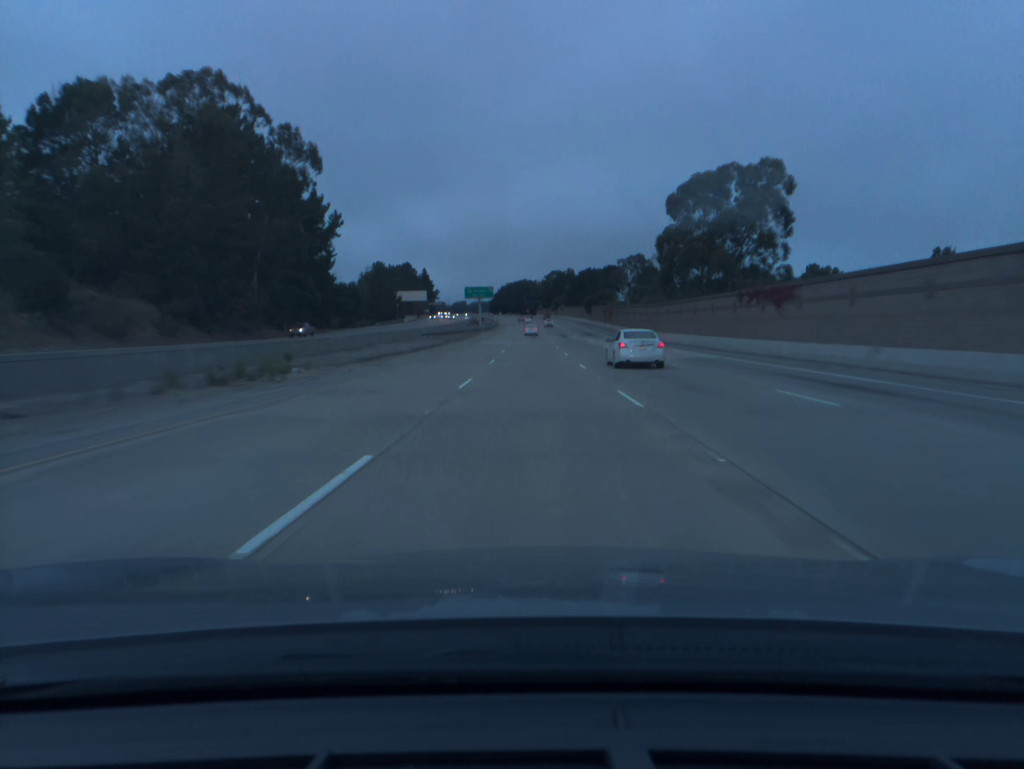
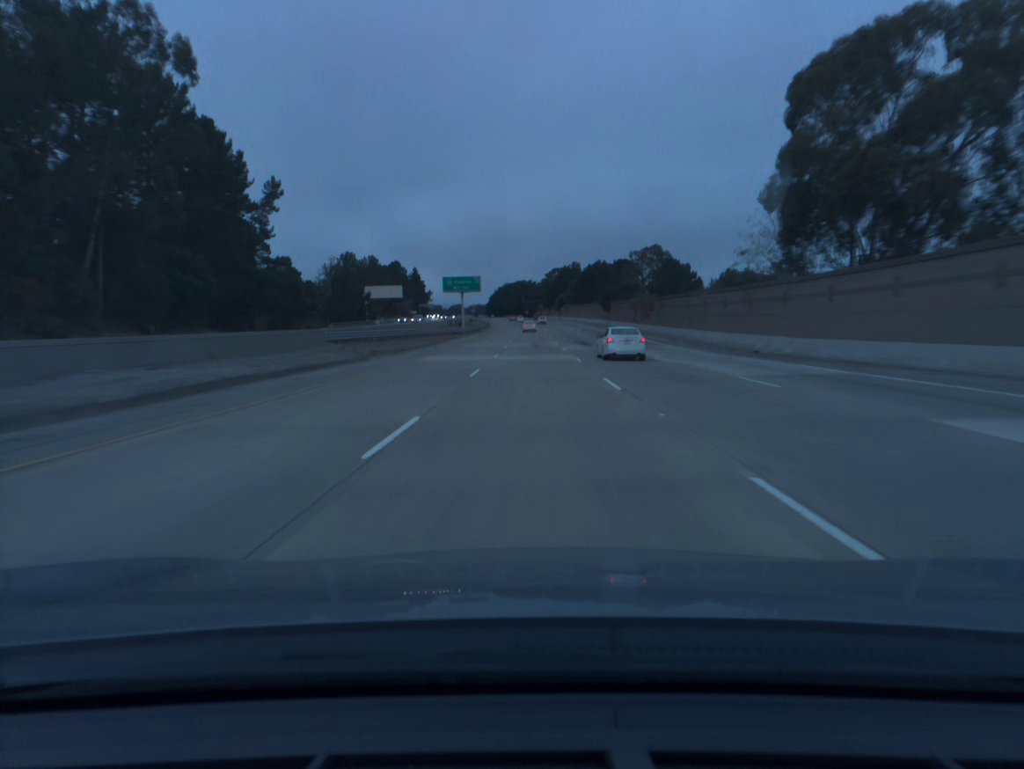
(0.0, +40.2) m; 0°
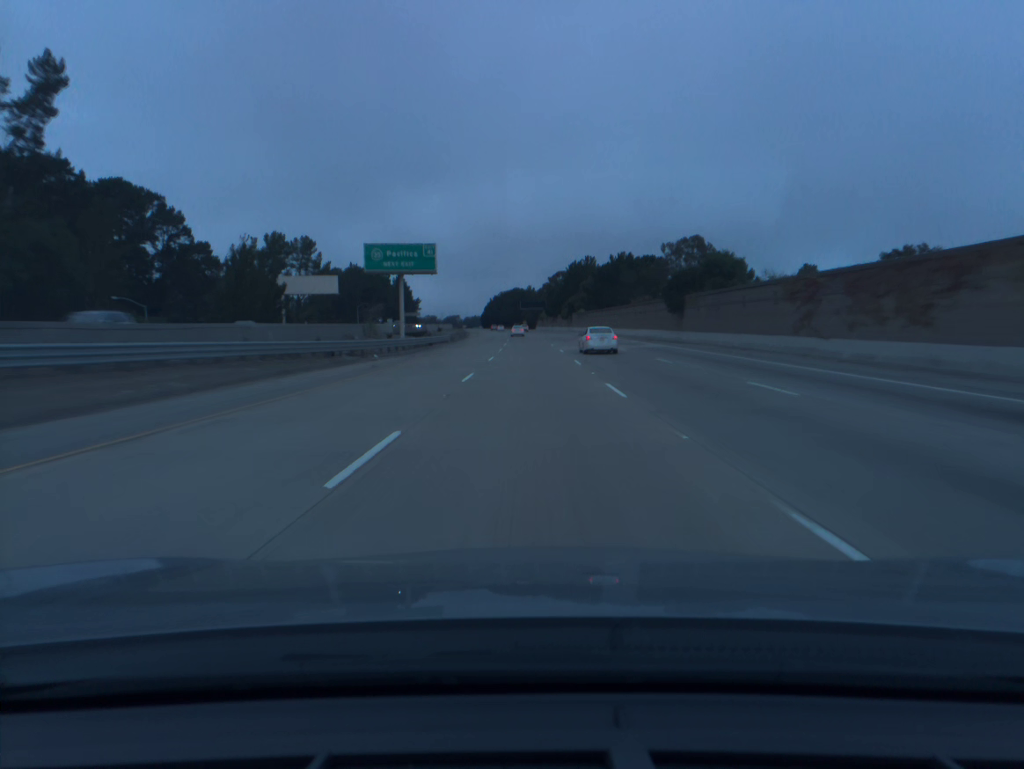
(0.0, +59.9) m; 0°
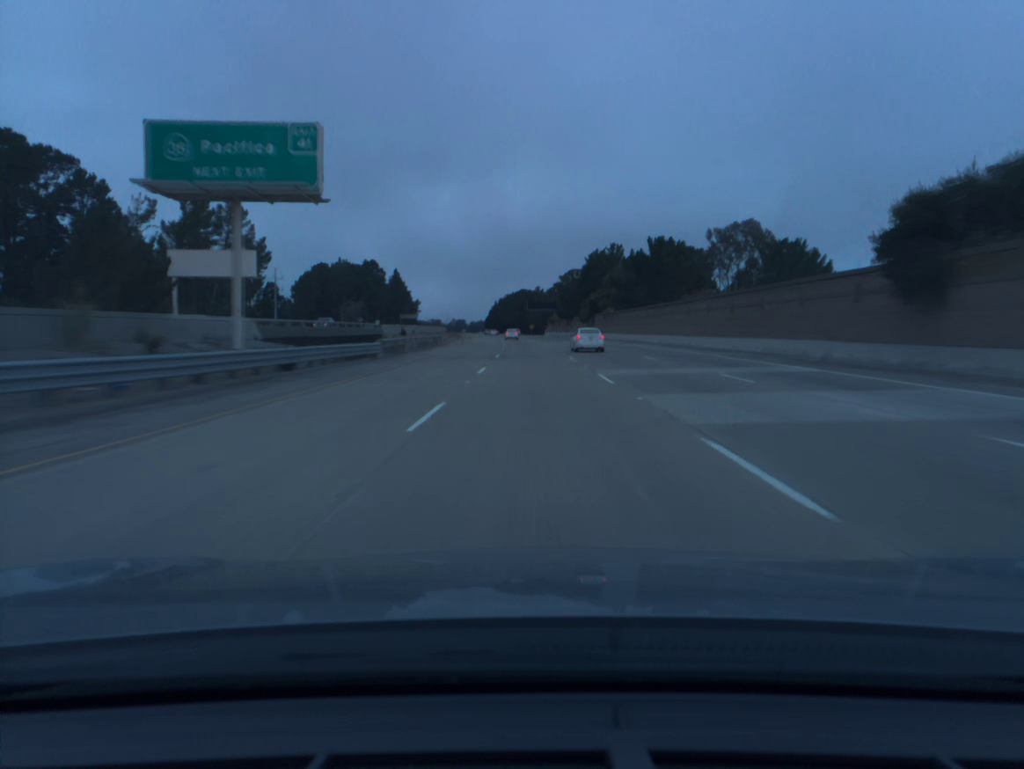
(-0.1, +39.8) m; 0°
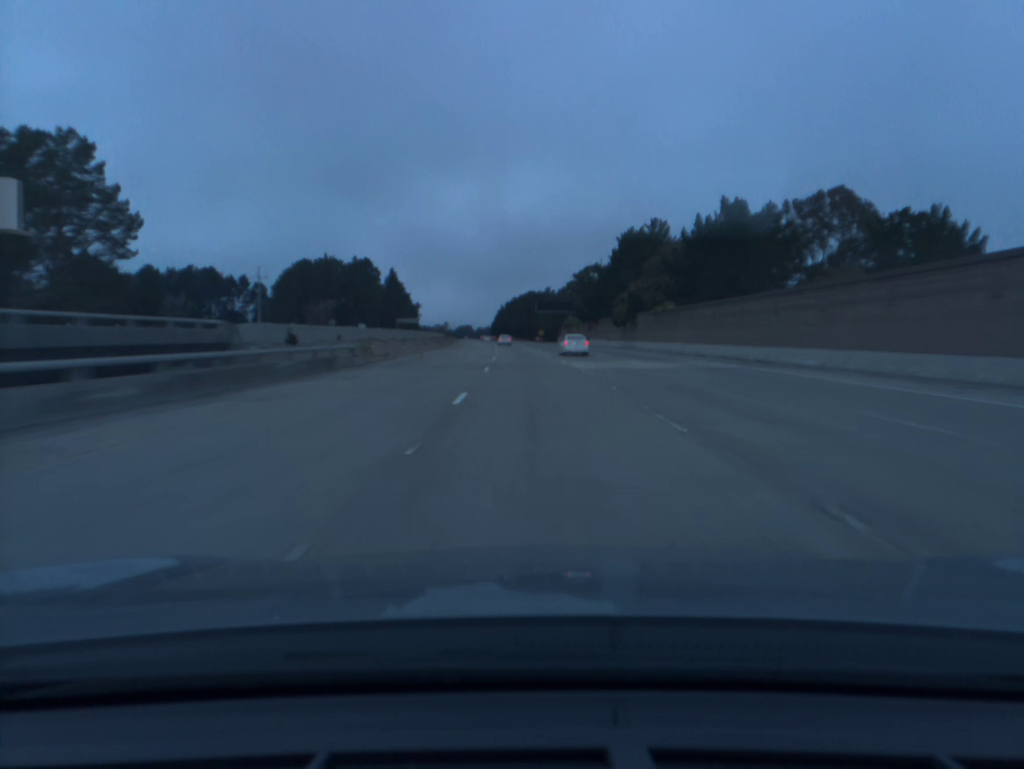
(-0.2, +39.8) m; -1°
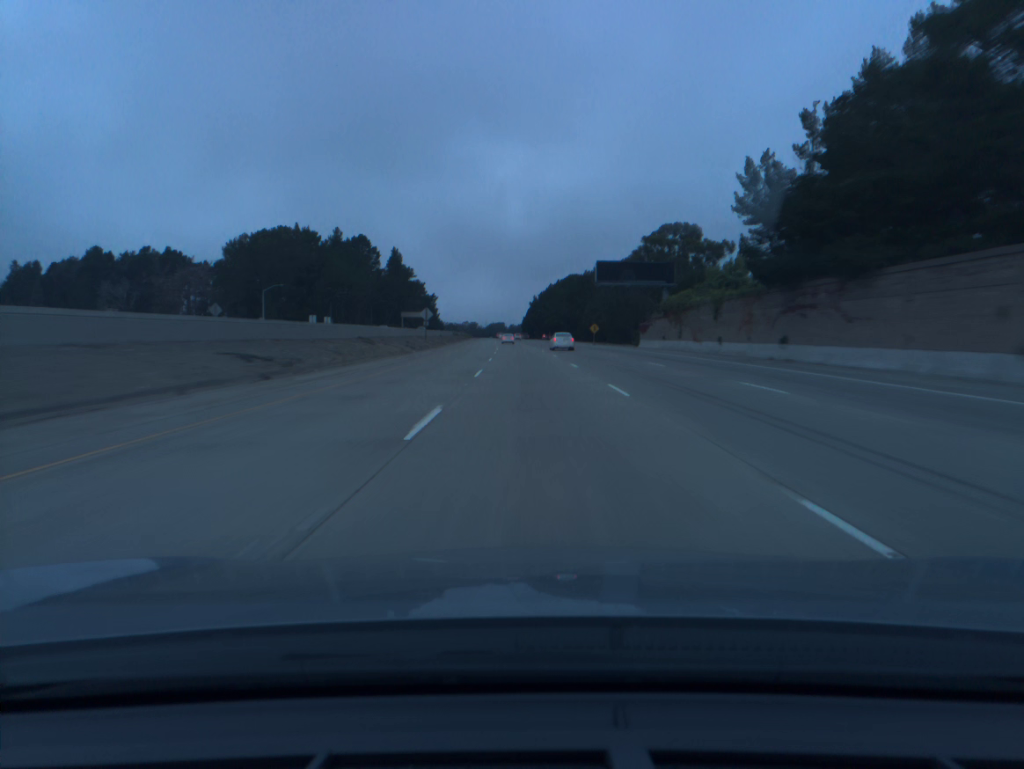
(-1.7, +79.8) m; -3°
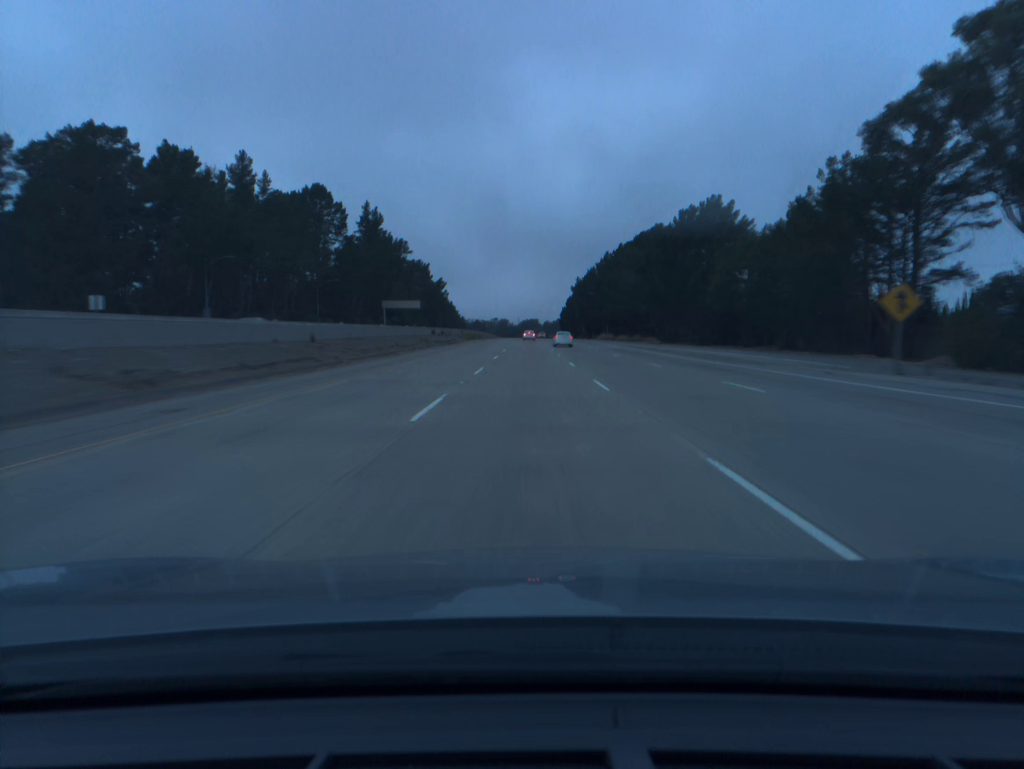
(-2.5, +100.6) m; -2°
